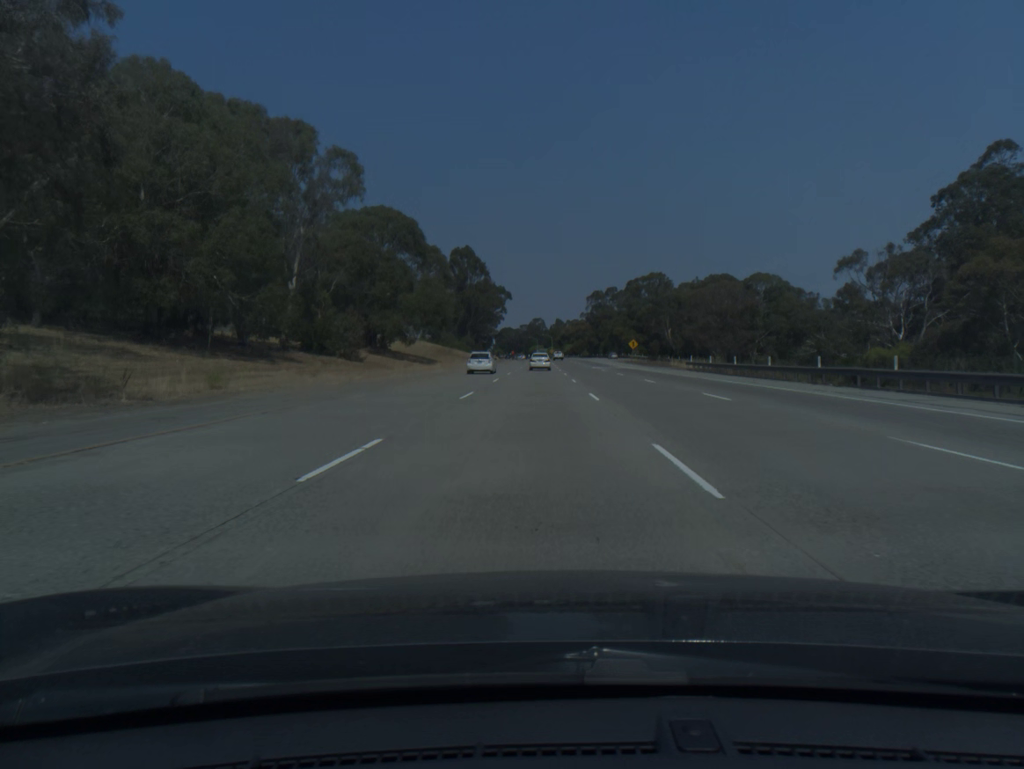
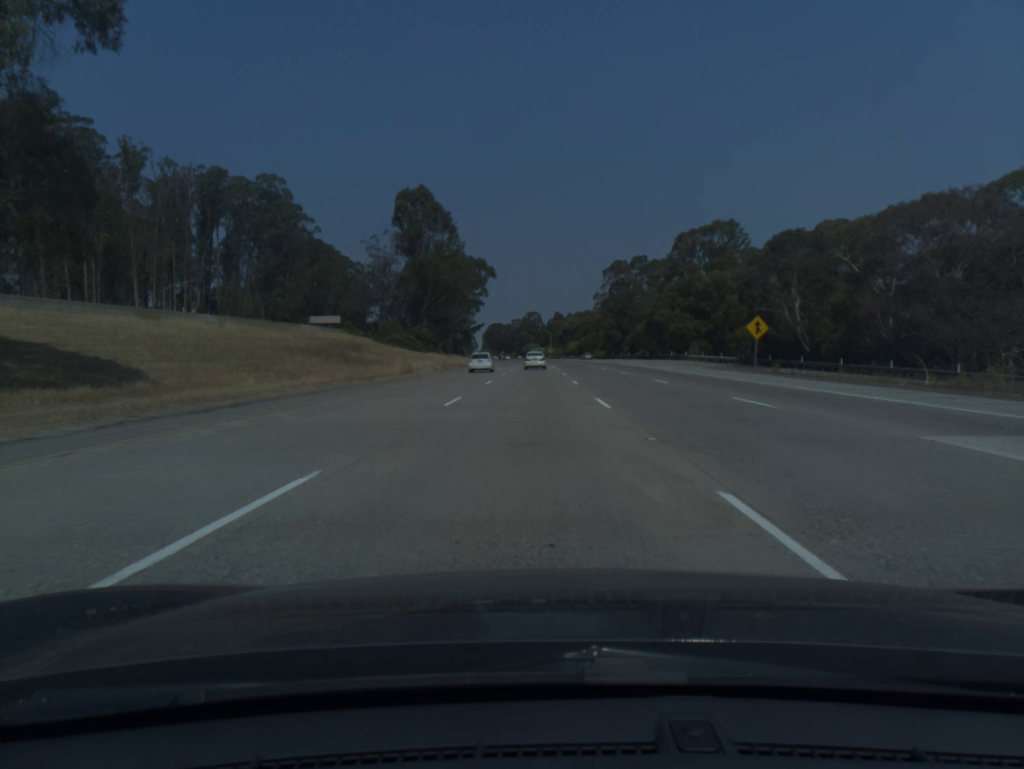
(+0.2, +77.2) m; 0°
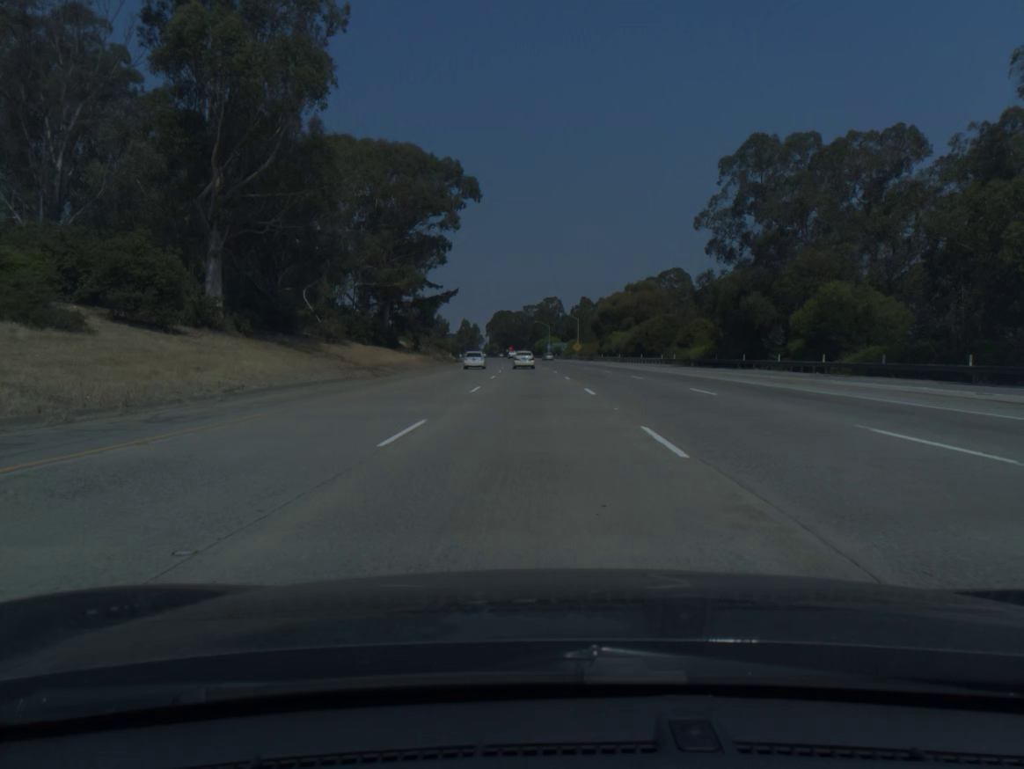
(-0.4, +95.8) m; -1°
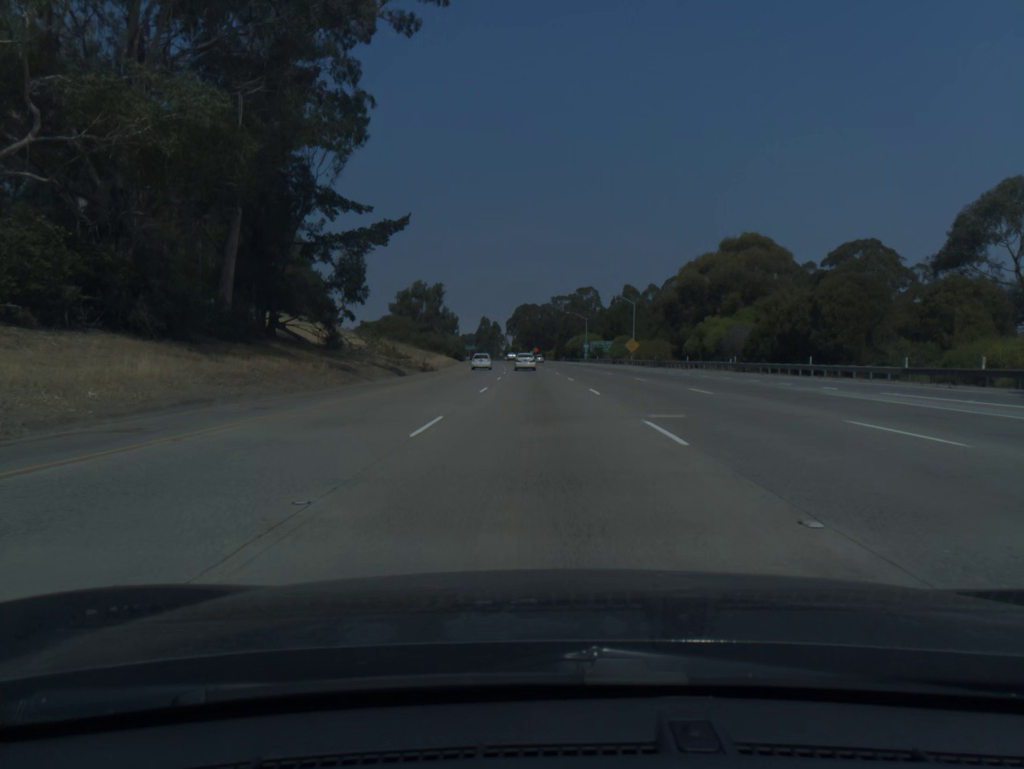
(-1.0, +57.3) m; -2°
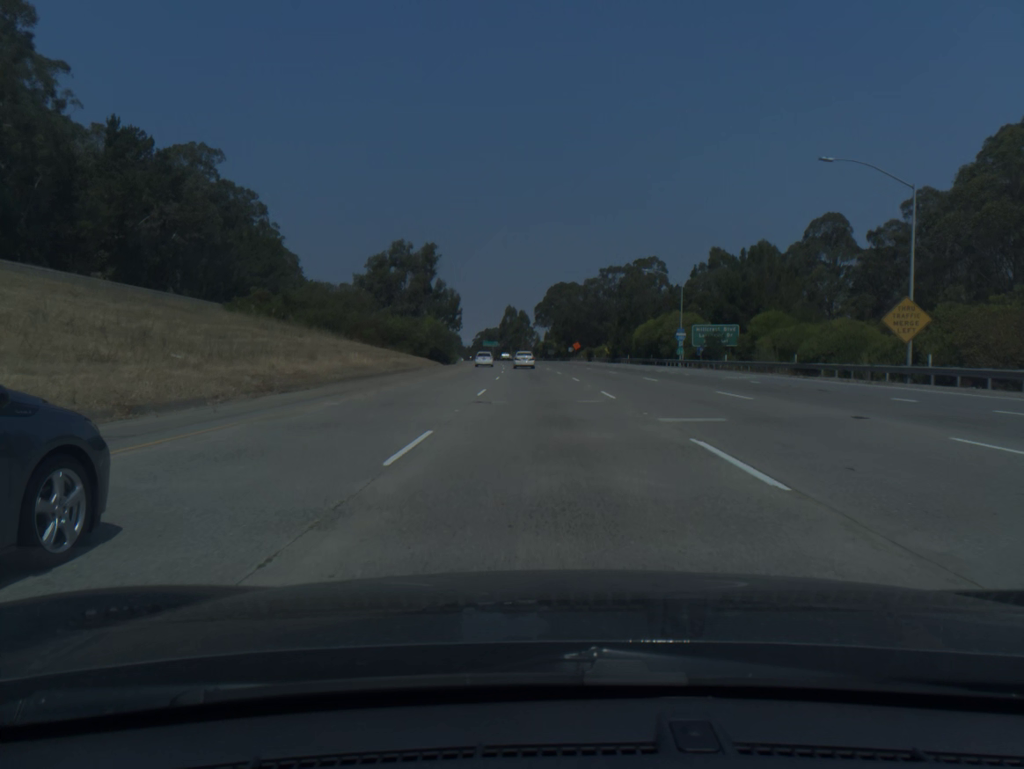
(-1.8, +76.3) m; -3°
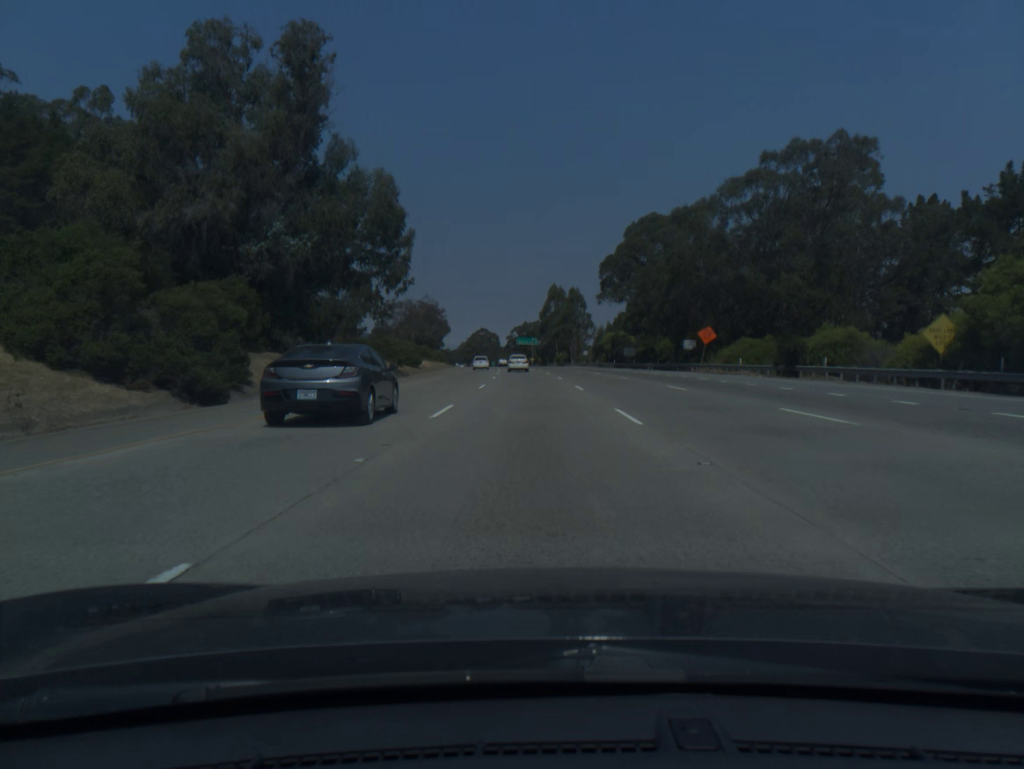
(-2.8, +95.7) m; -4°
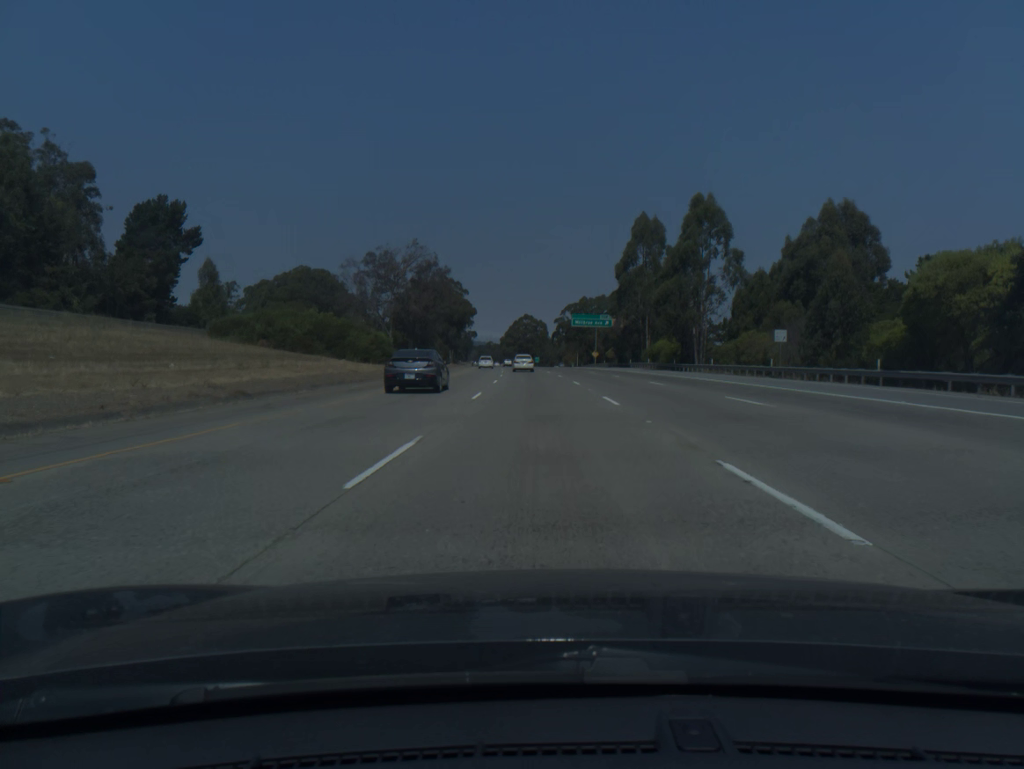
(-3.4, +96.0) m; -4°
